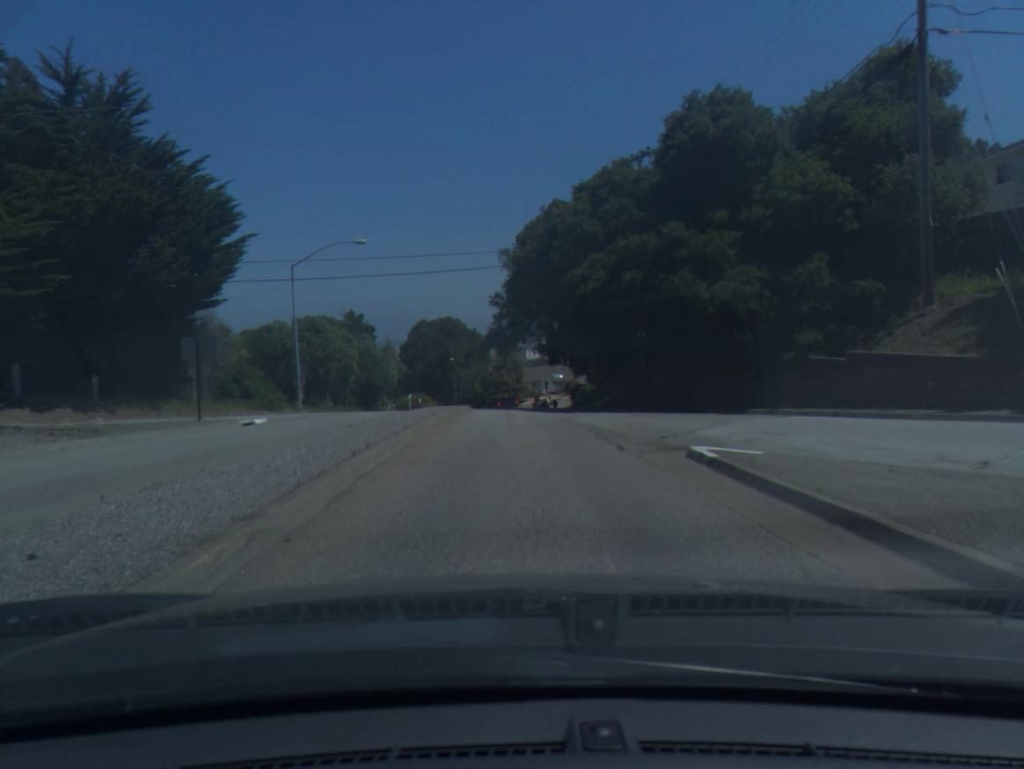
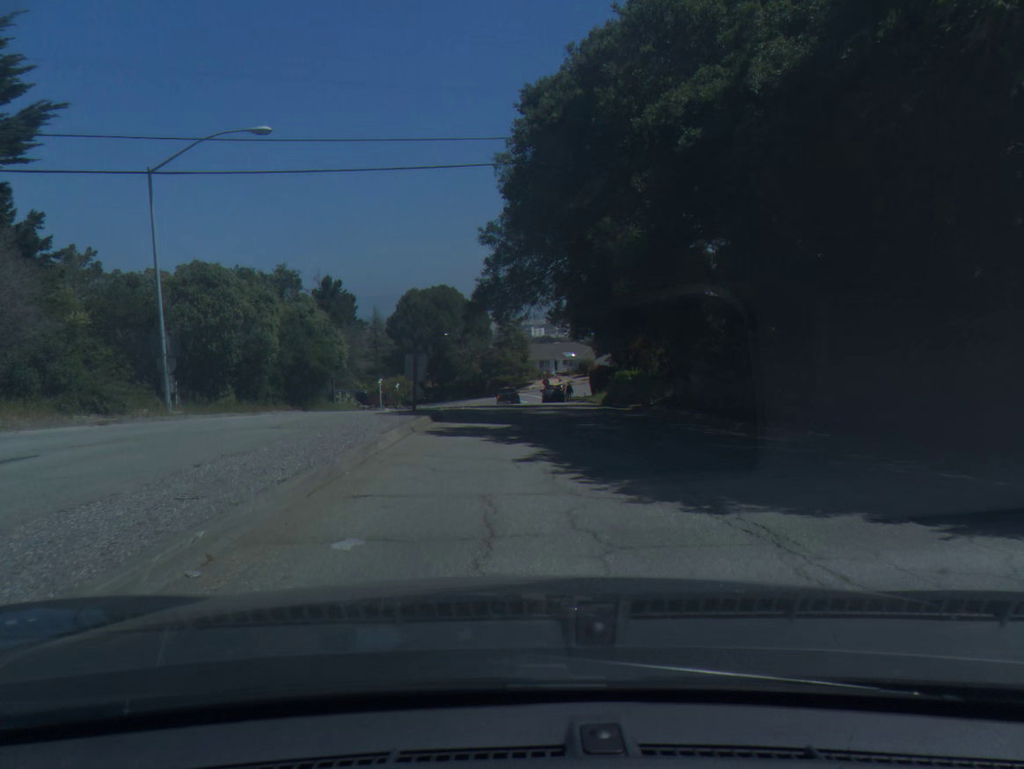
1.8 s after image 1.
(-0.1, +18.2) m; -1°
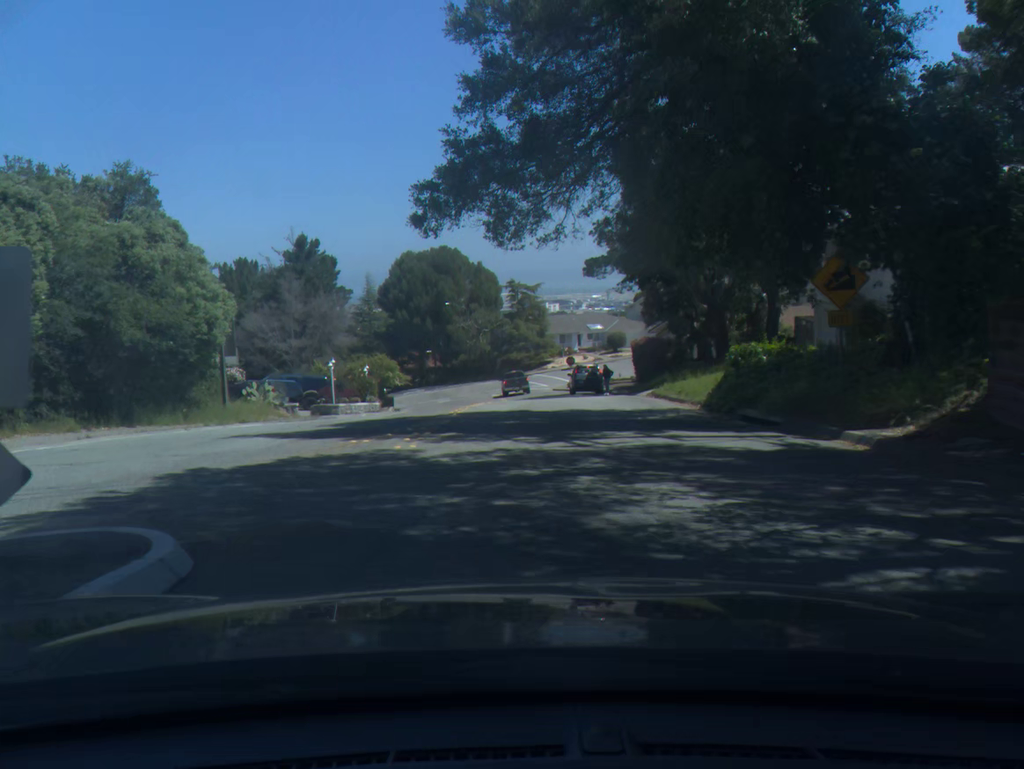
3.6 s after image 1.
(-0.1, +18.5) m; -1°
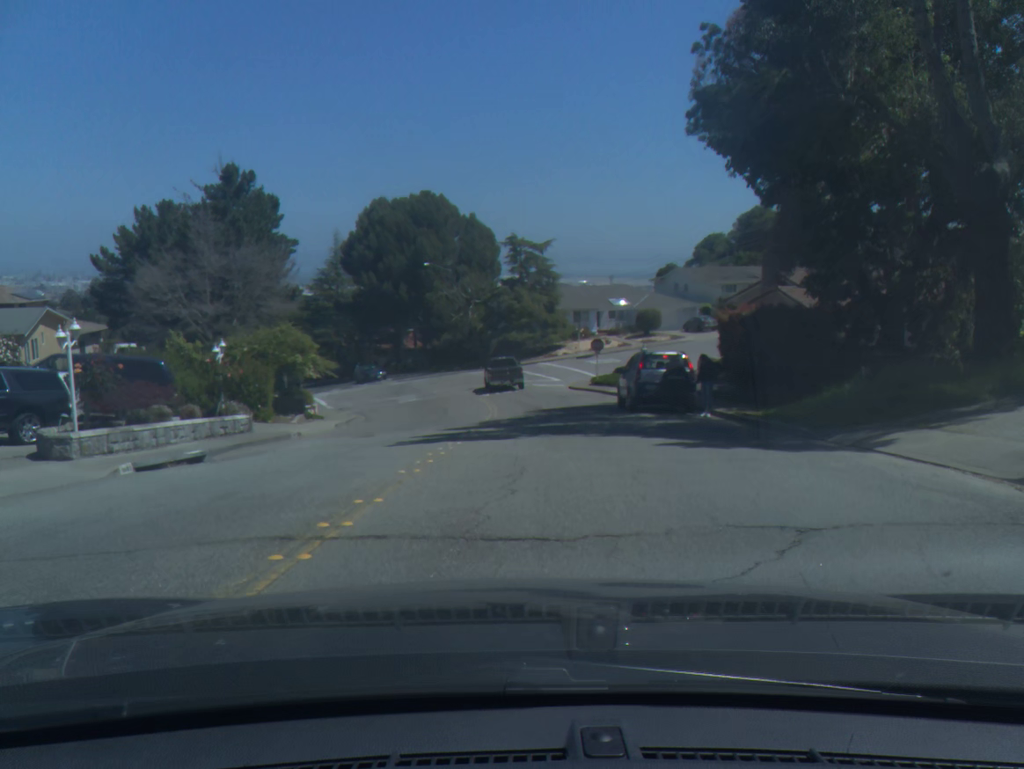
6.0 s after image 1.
(0.0, +22.6) m; 0°
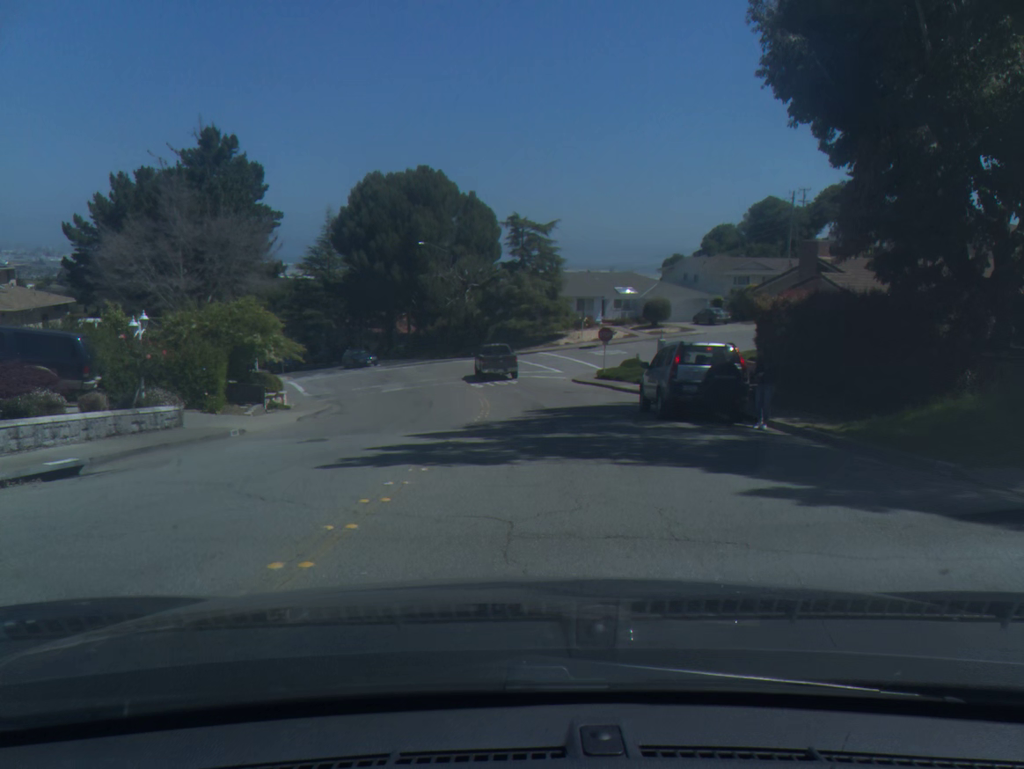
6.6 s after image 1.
(0.0, +5.0) m; 0°
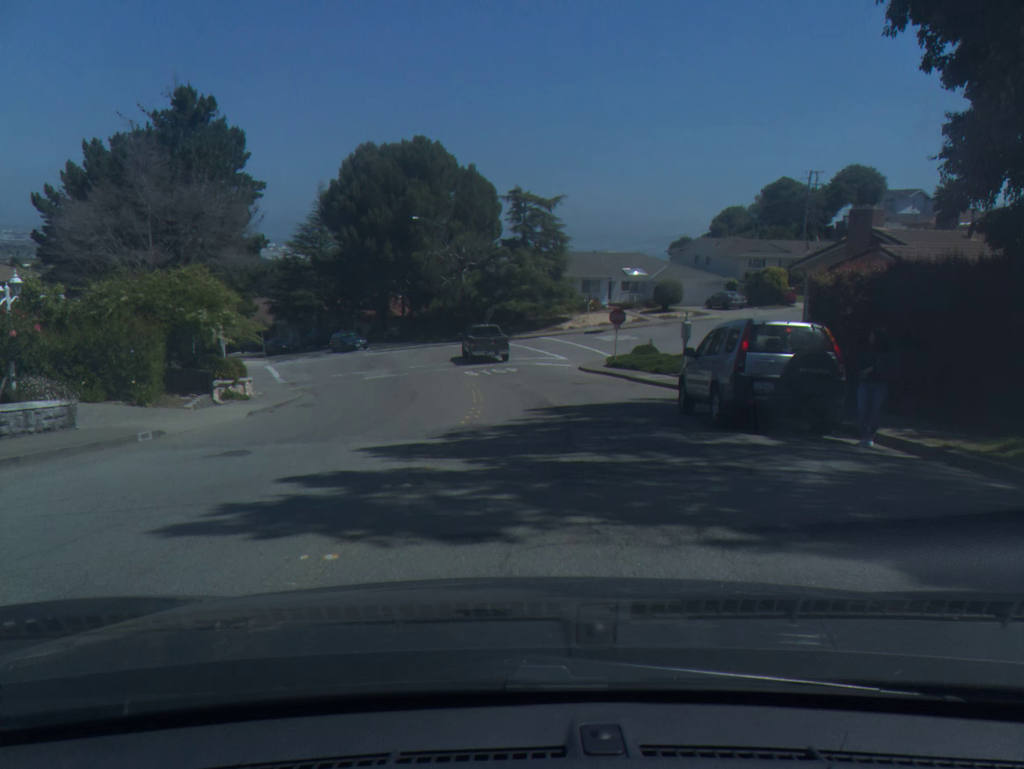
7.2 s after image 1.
(0.0, +4.7) m; 0°
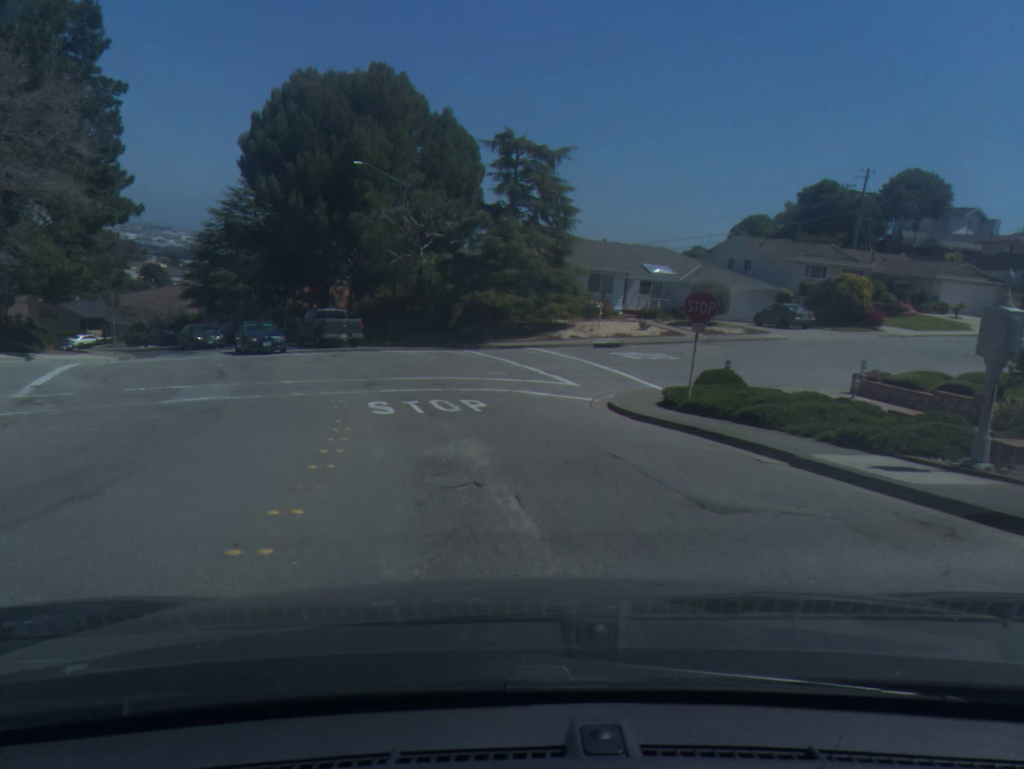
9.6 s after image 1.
(+0.2, +19.1) m; +1°
